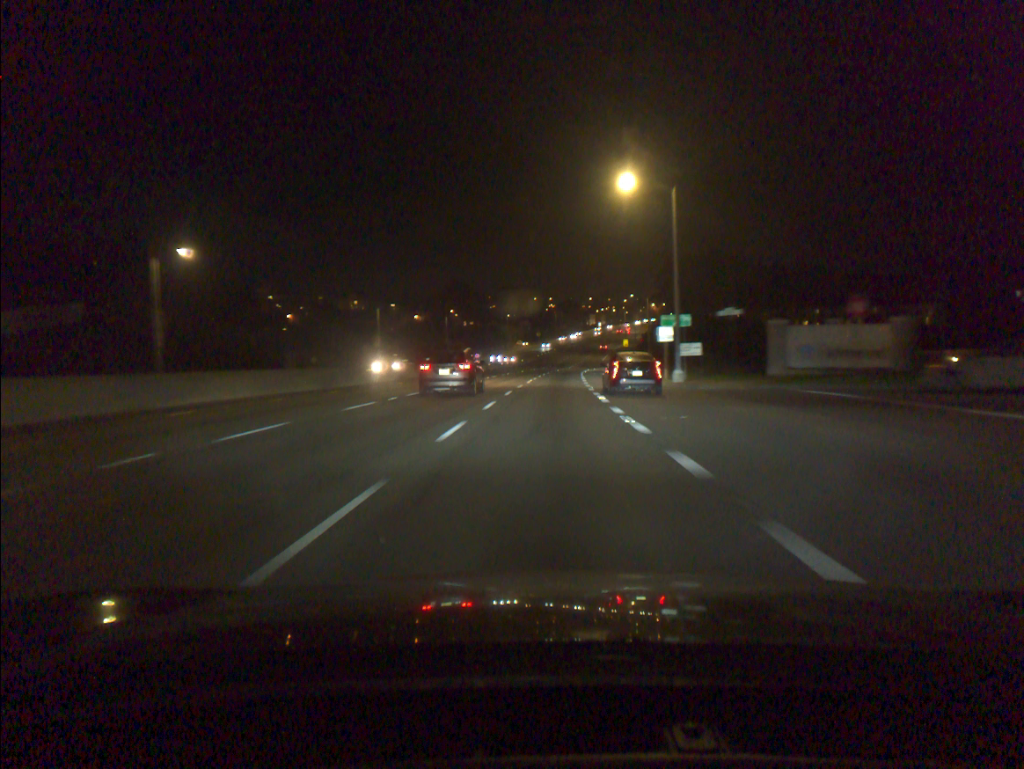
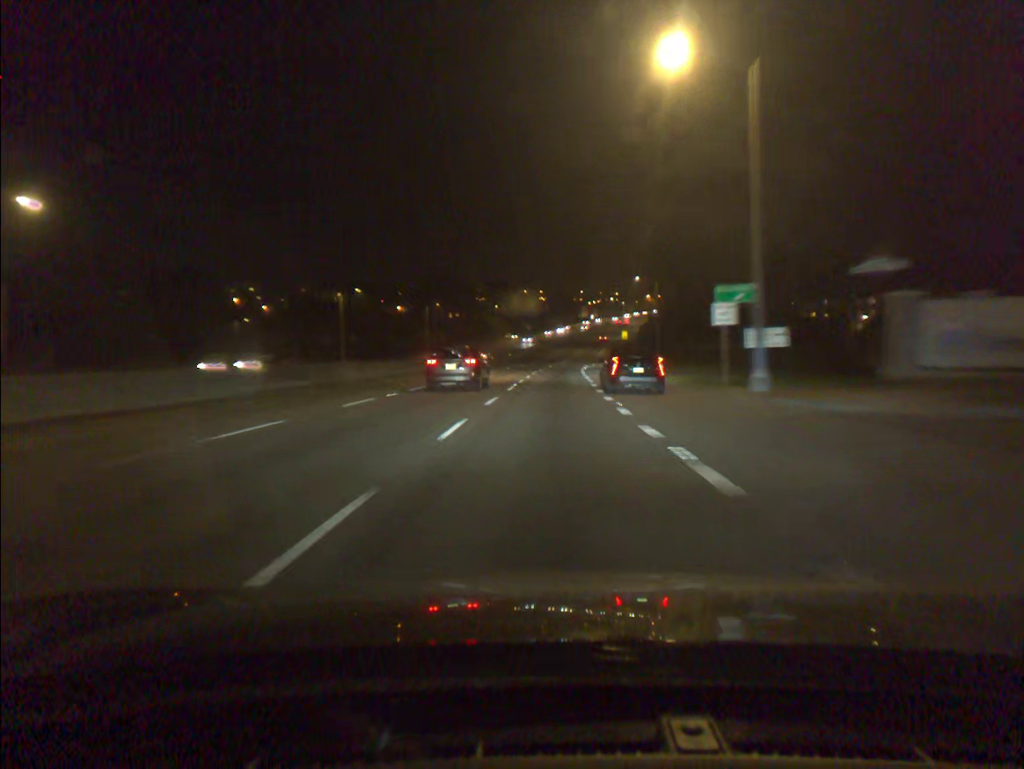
(+0.1, +15.2) m; +1°
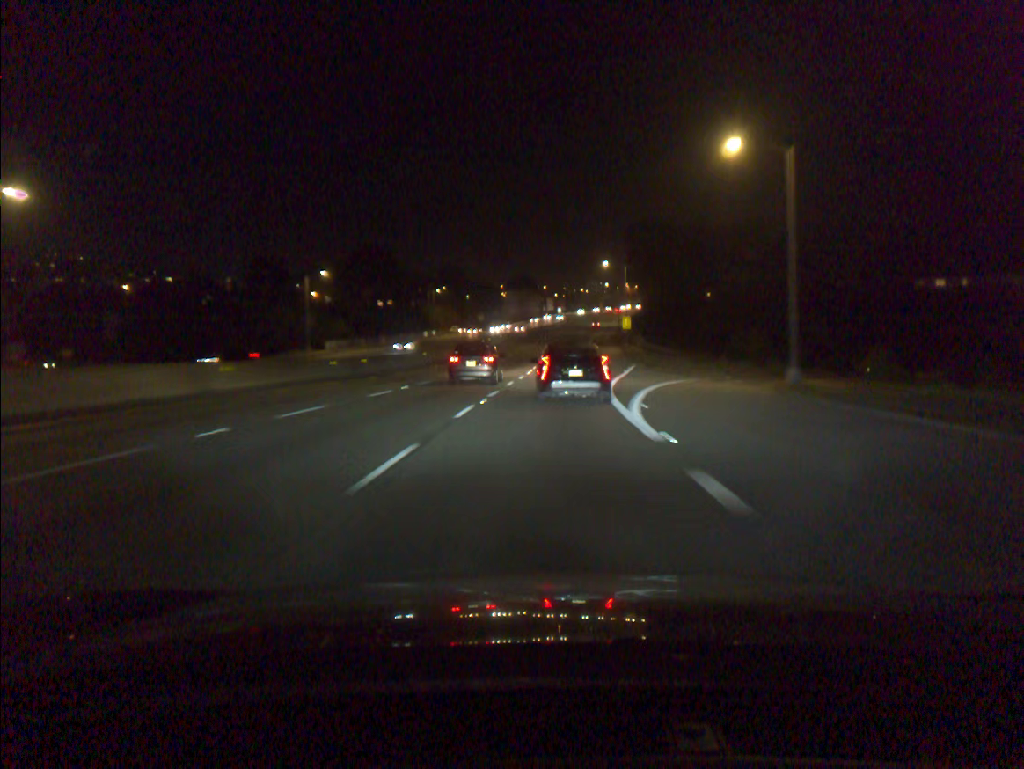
(+1.4, +55.8) m; +3°
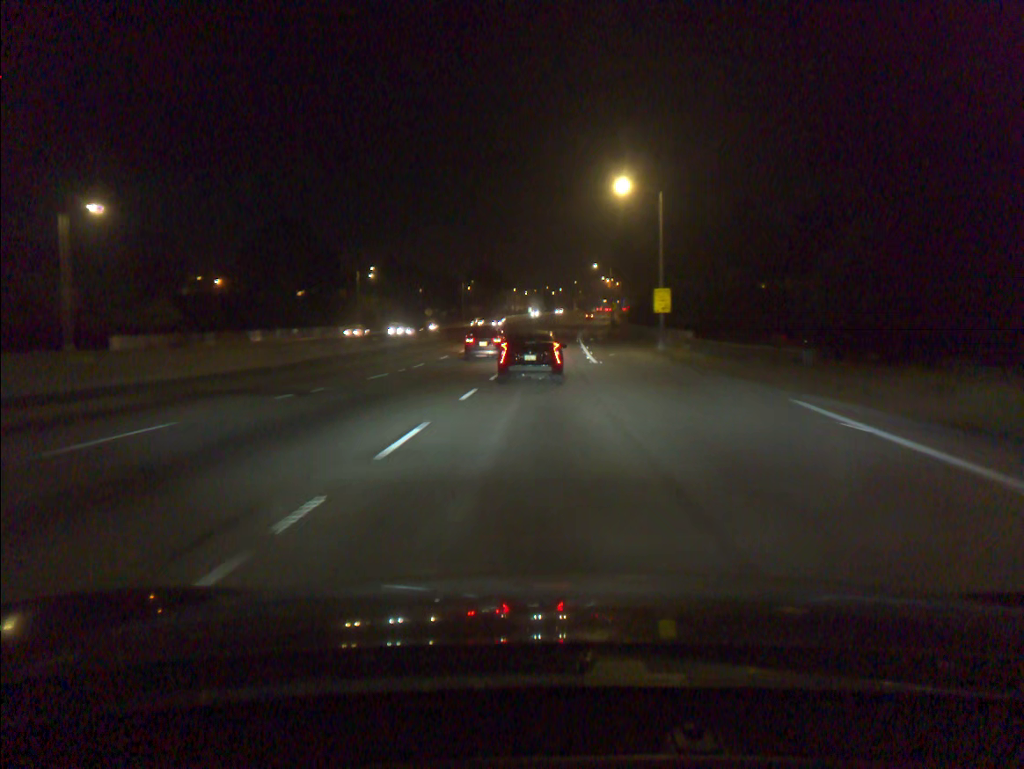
(+0.9, +43.0) m; +2°
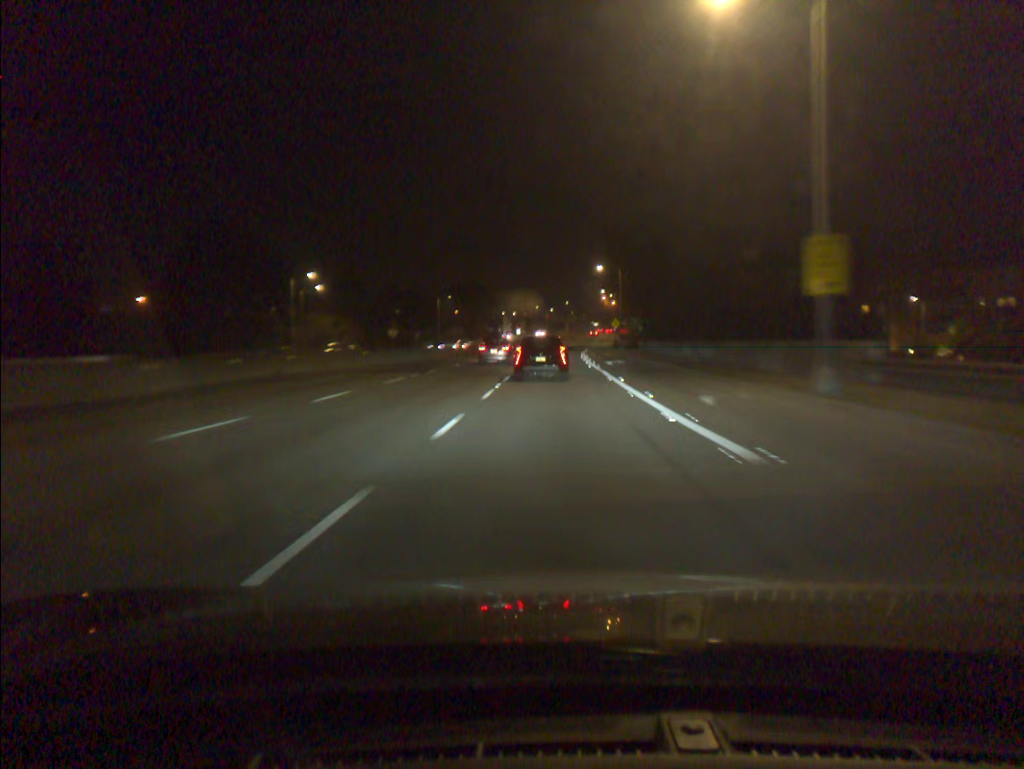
(+0.1, +27.2) m; +1°
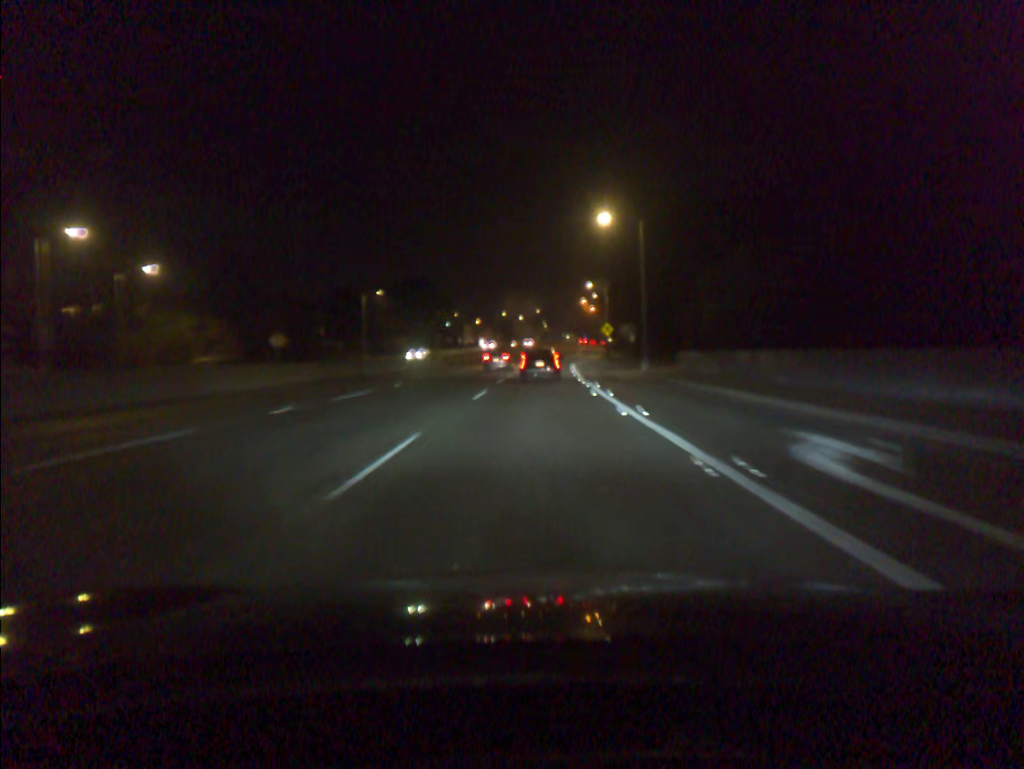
(+0.8, +40.2) m; +2°
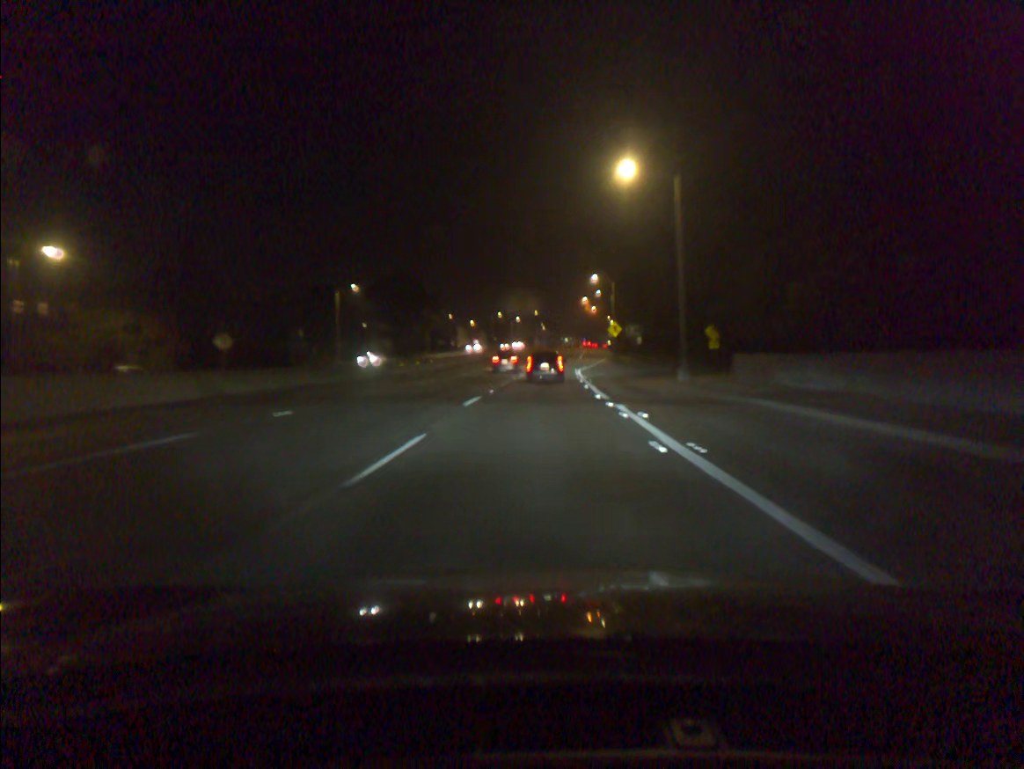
(0.0, +13.2) m; 0°
